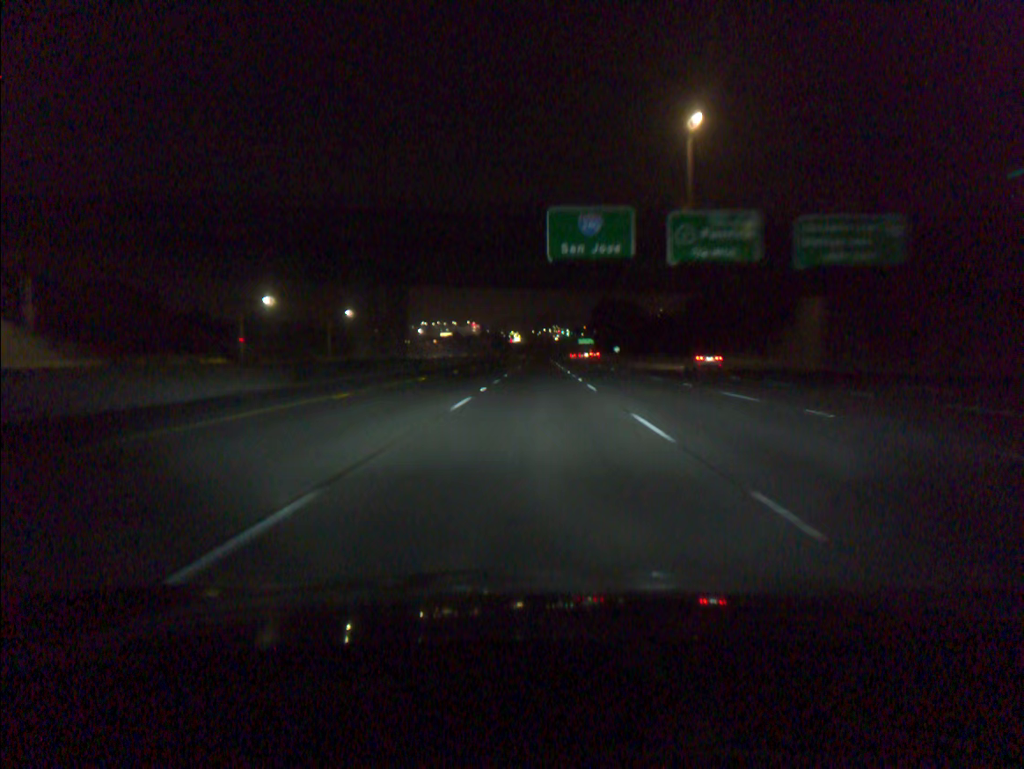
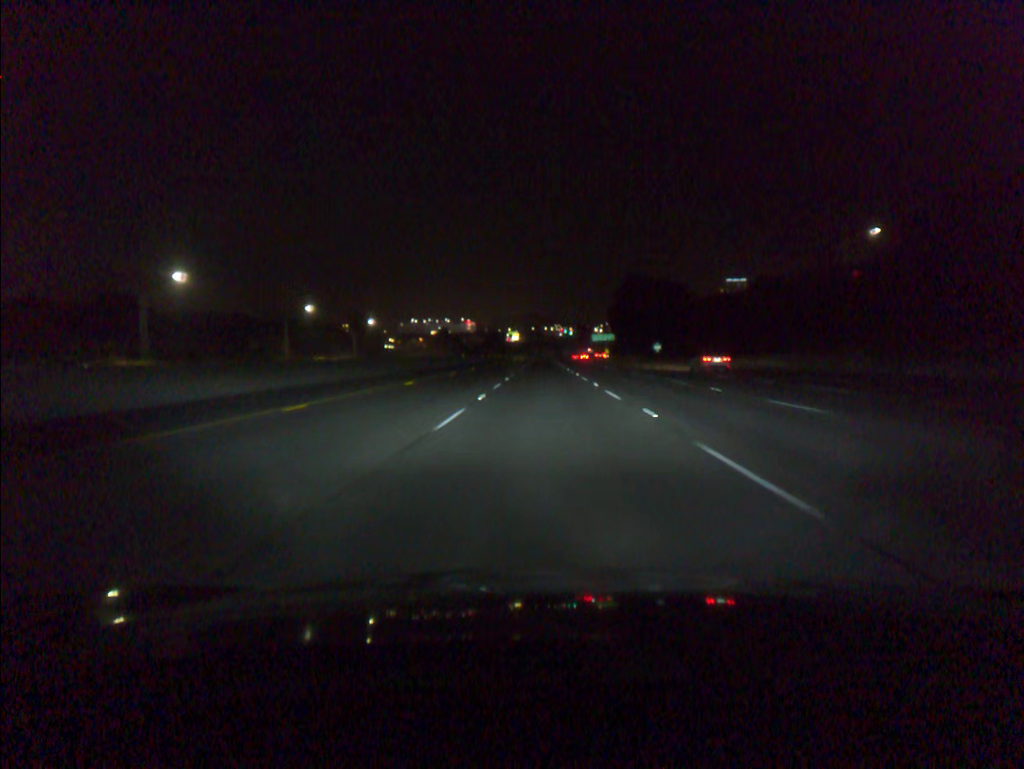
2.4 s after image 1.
(-0.3, +77.9) m; 0°
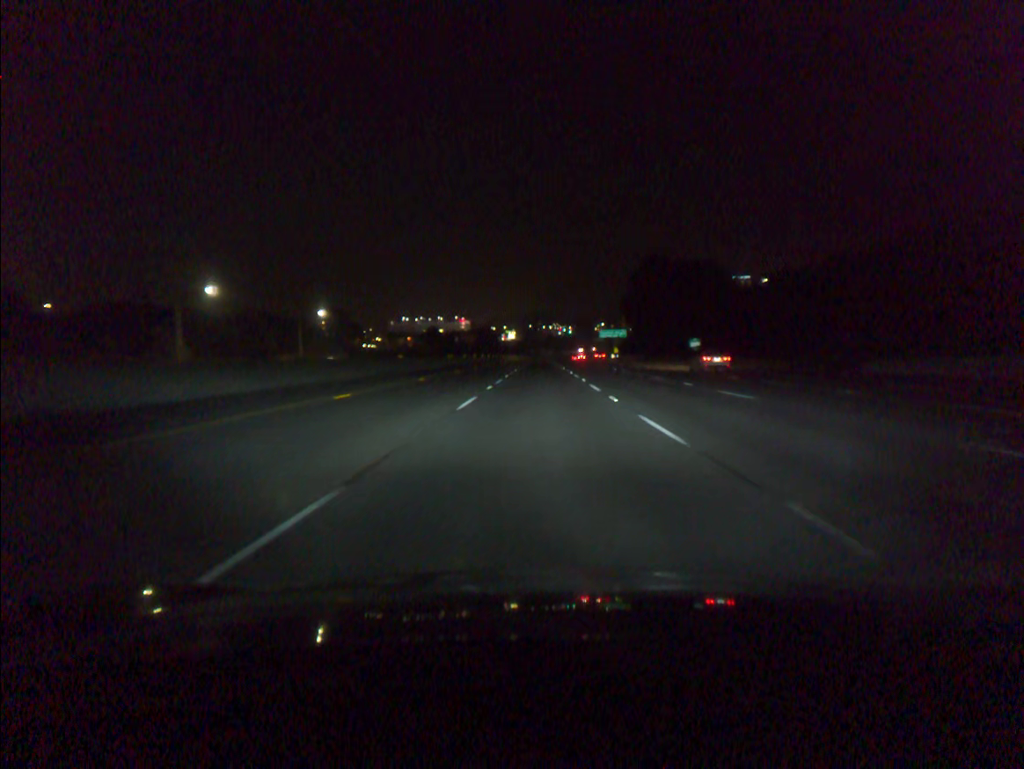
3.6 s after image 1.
(+0.1, +39.1) m; 0°
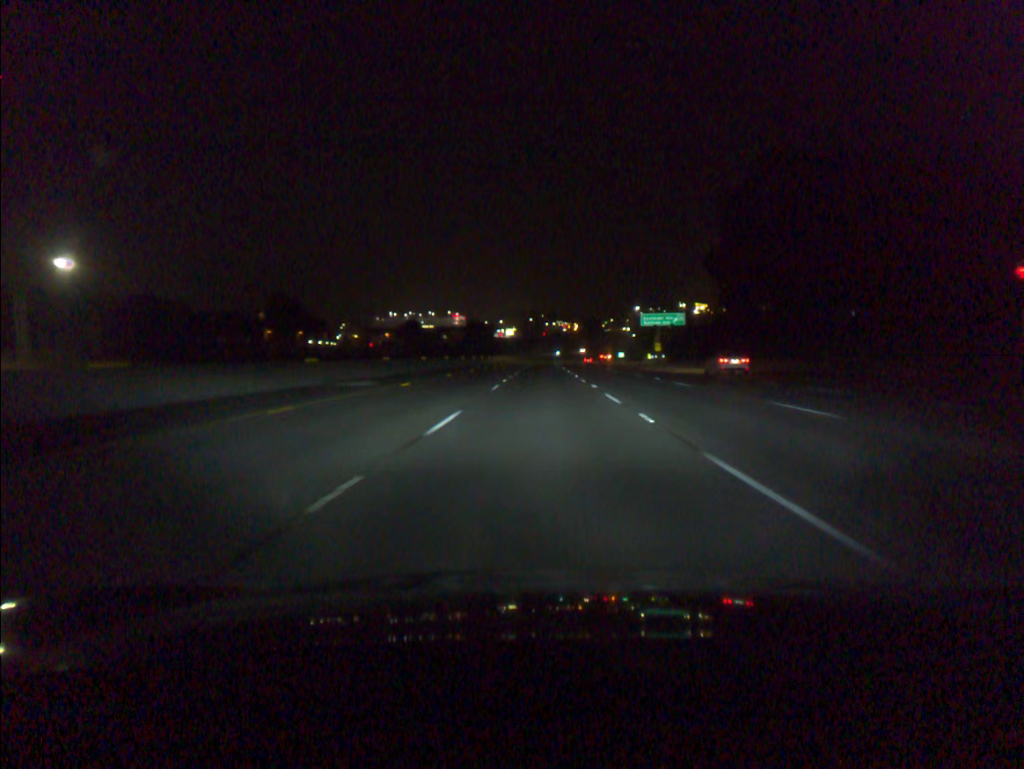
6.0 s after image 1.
(-0.2, +78.5) m; 0°
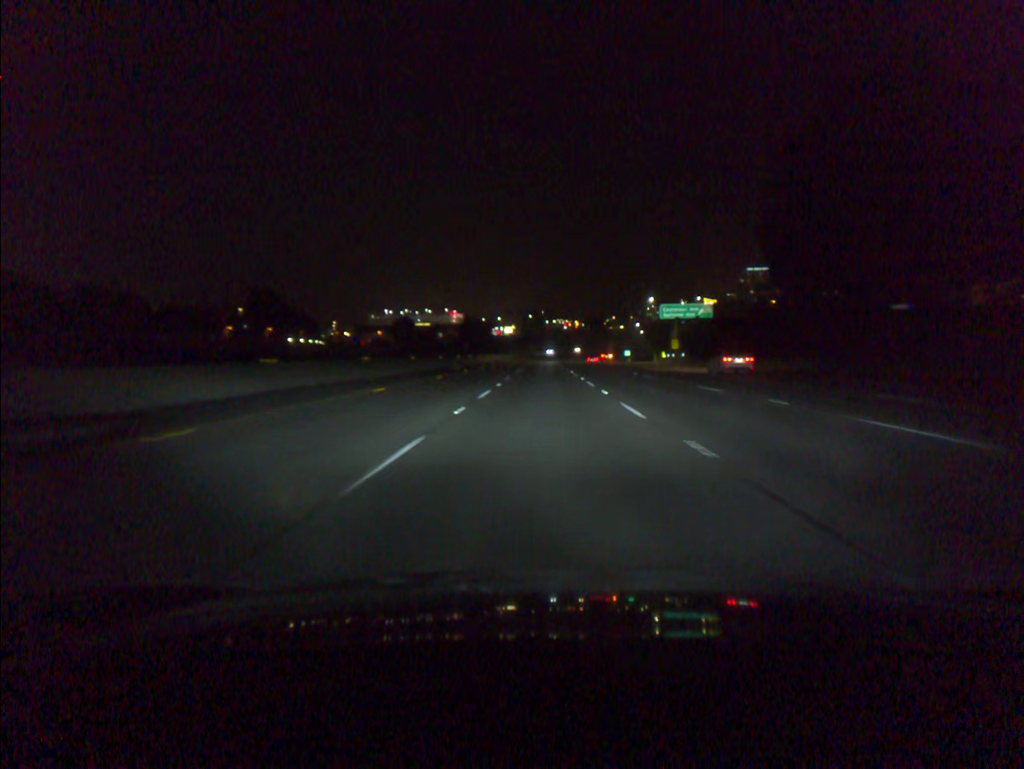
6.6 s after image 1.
(0.0, +19.6) m; 0°
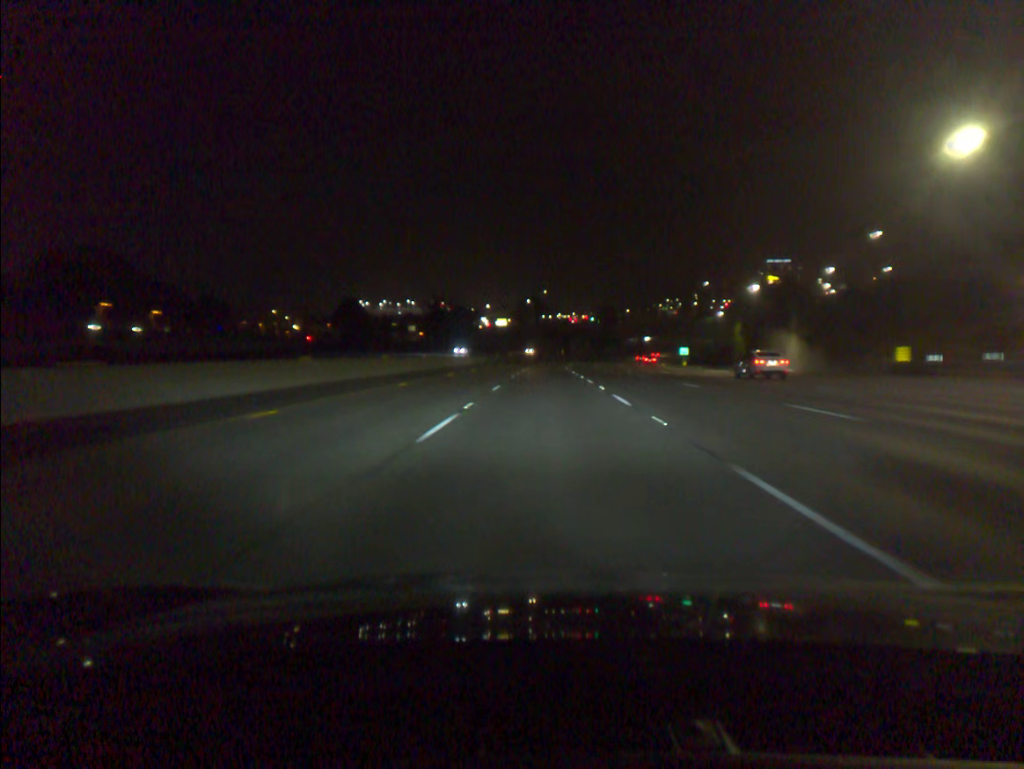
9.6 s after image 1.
(+0.2, +98.4) m; 0°
